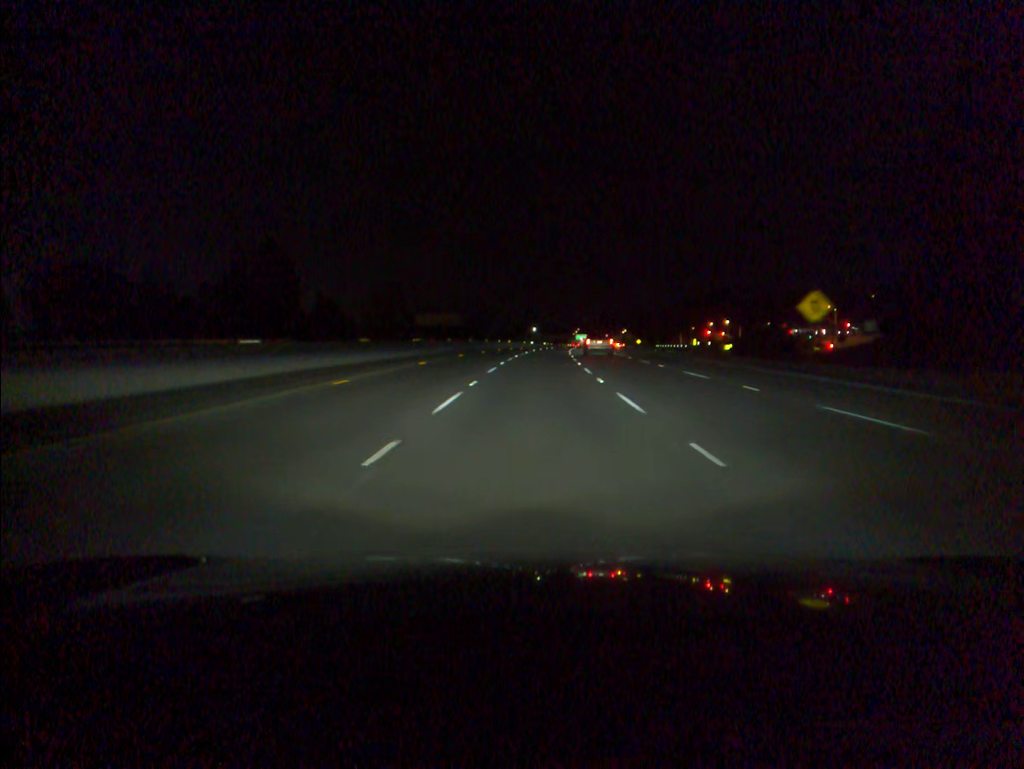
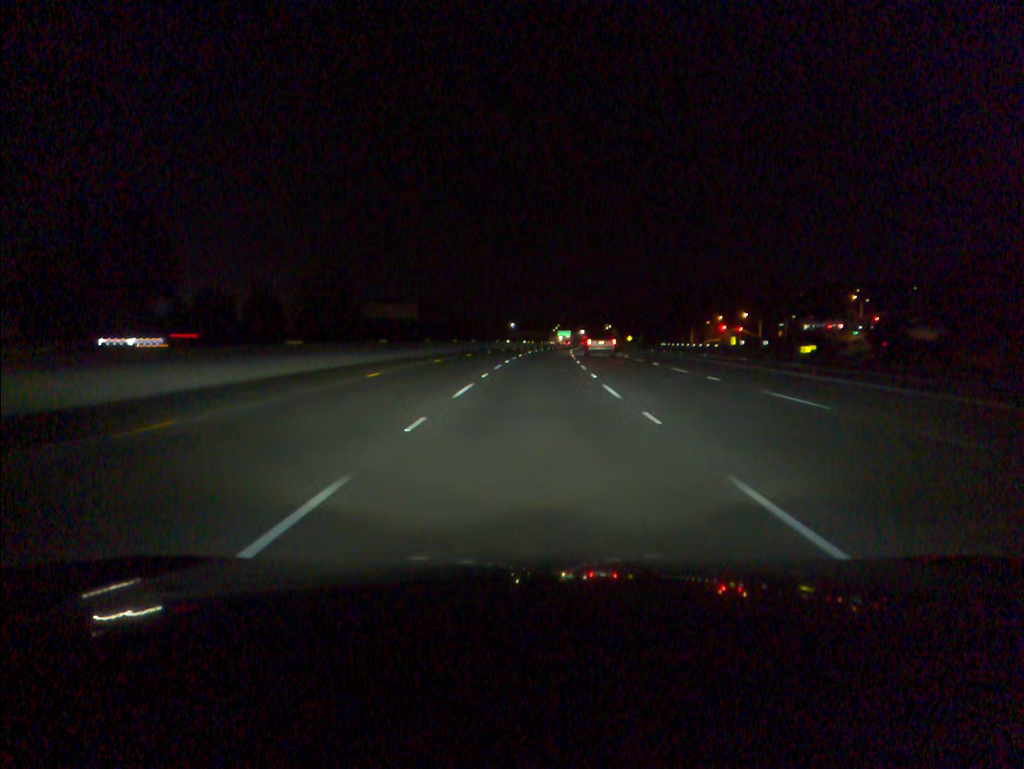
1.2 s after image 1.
(+0.6, +39.4) m; +2°
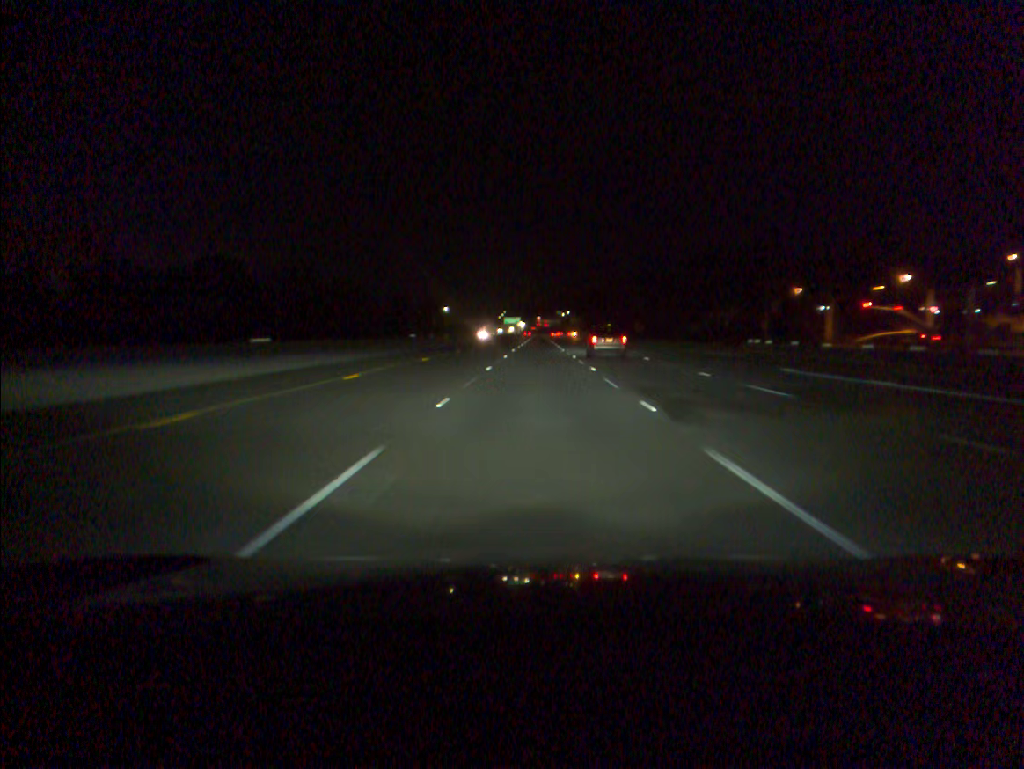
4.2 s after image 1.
(+3.5, +98.4) m; +4°
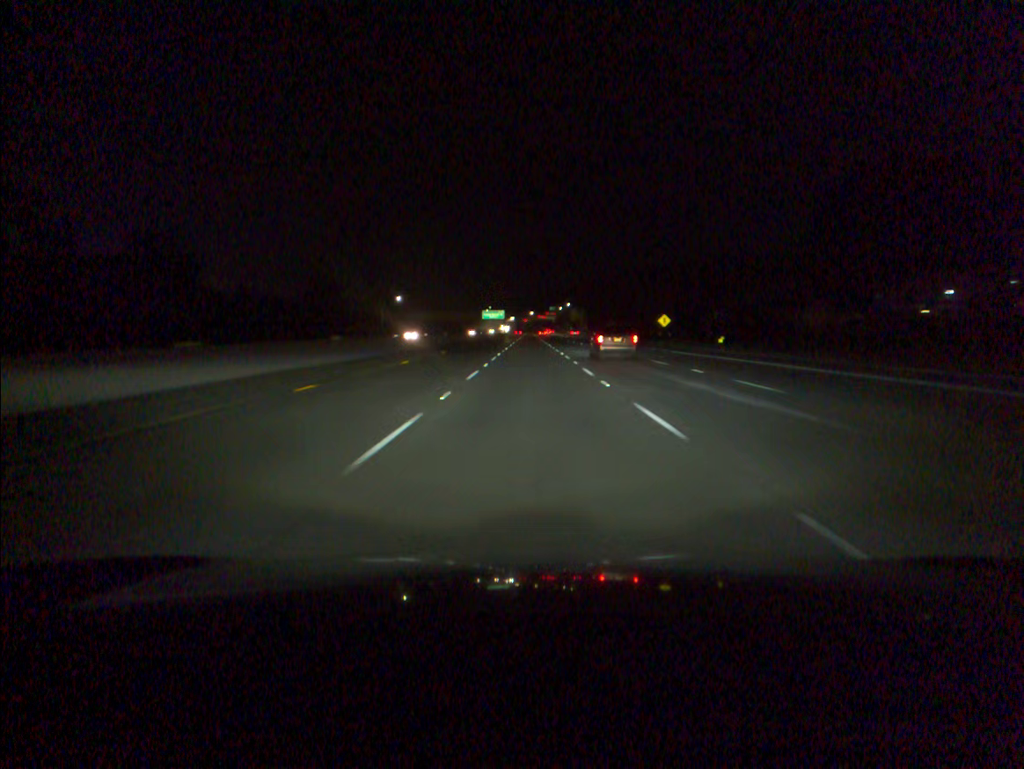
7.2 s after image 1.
(+1.2, +97.9) m; +1°
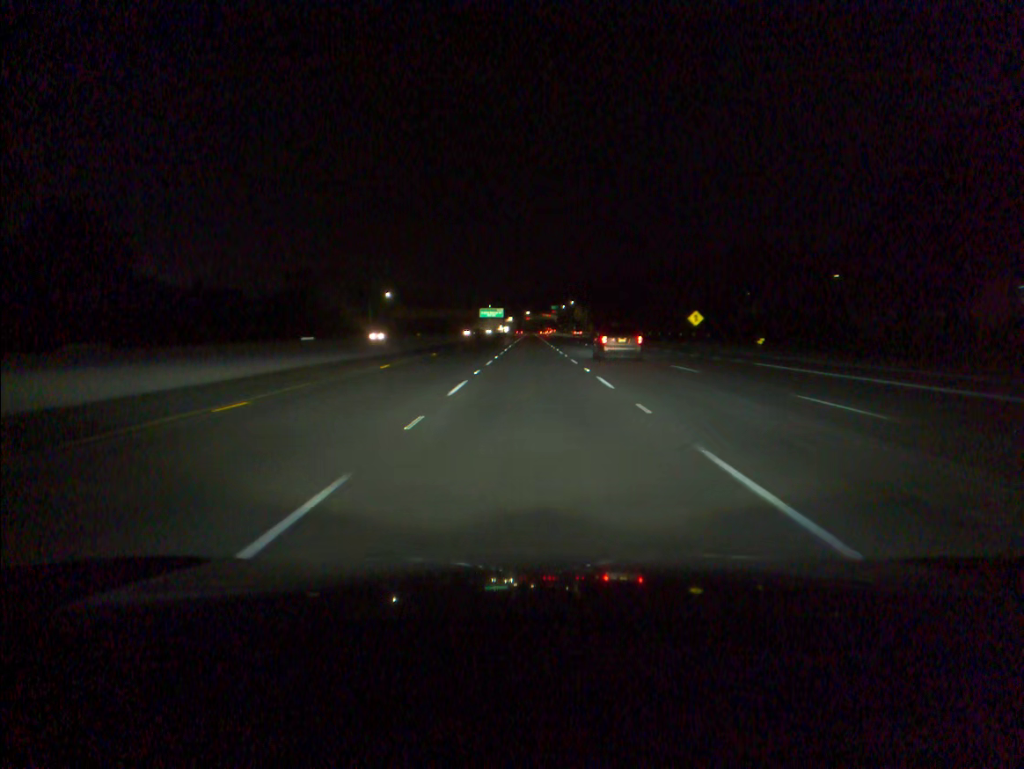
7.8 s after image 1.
(0.0, +19.4) m; 0°
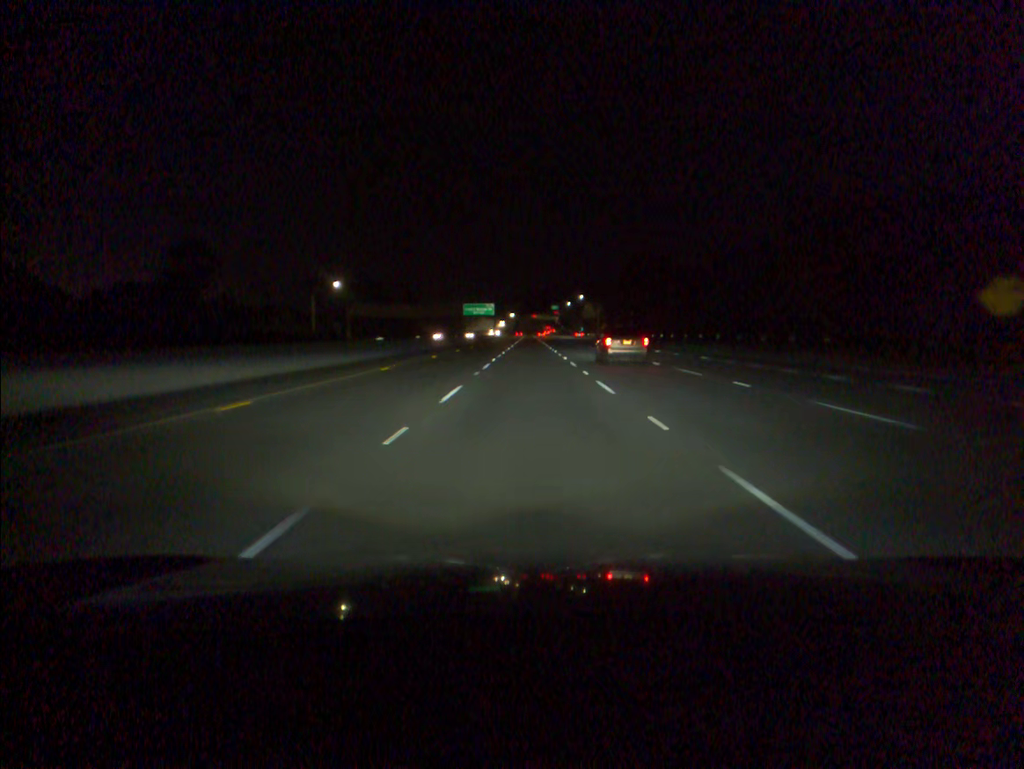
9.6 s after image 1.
(0.0, +58.2) m; 0°
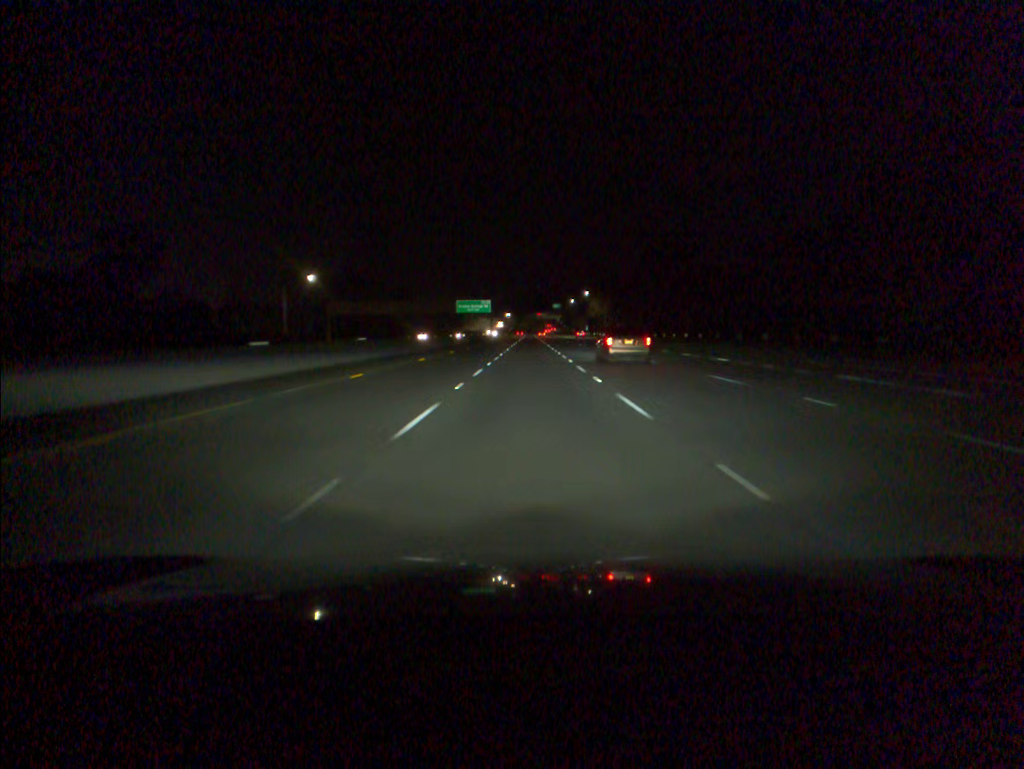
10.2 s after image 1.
(0.0, +19.5) m; 0°
